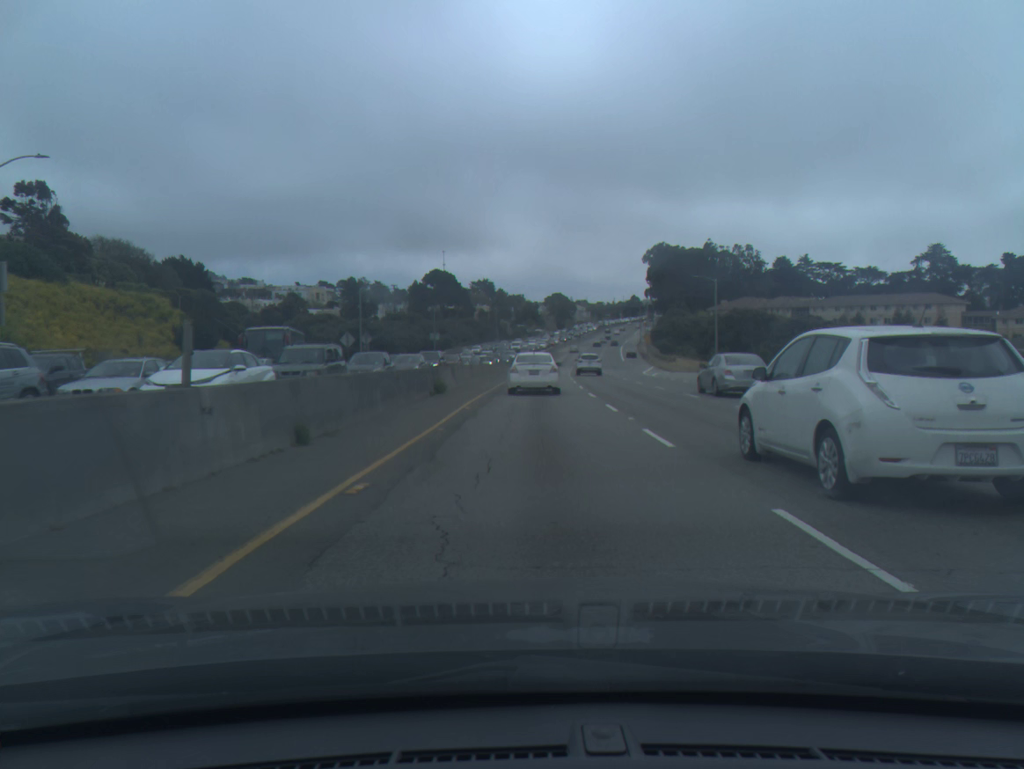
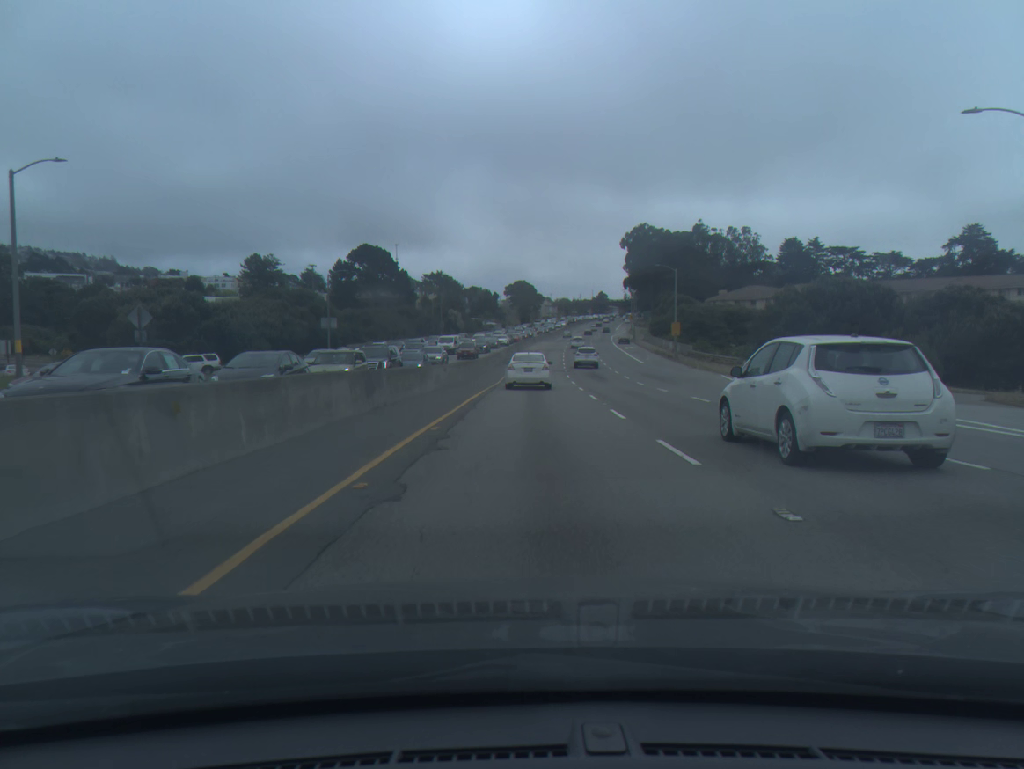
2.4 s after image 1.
(+1.4, +54.2) m; +3°
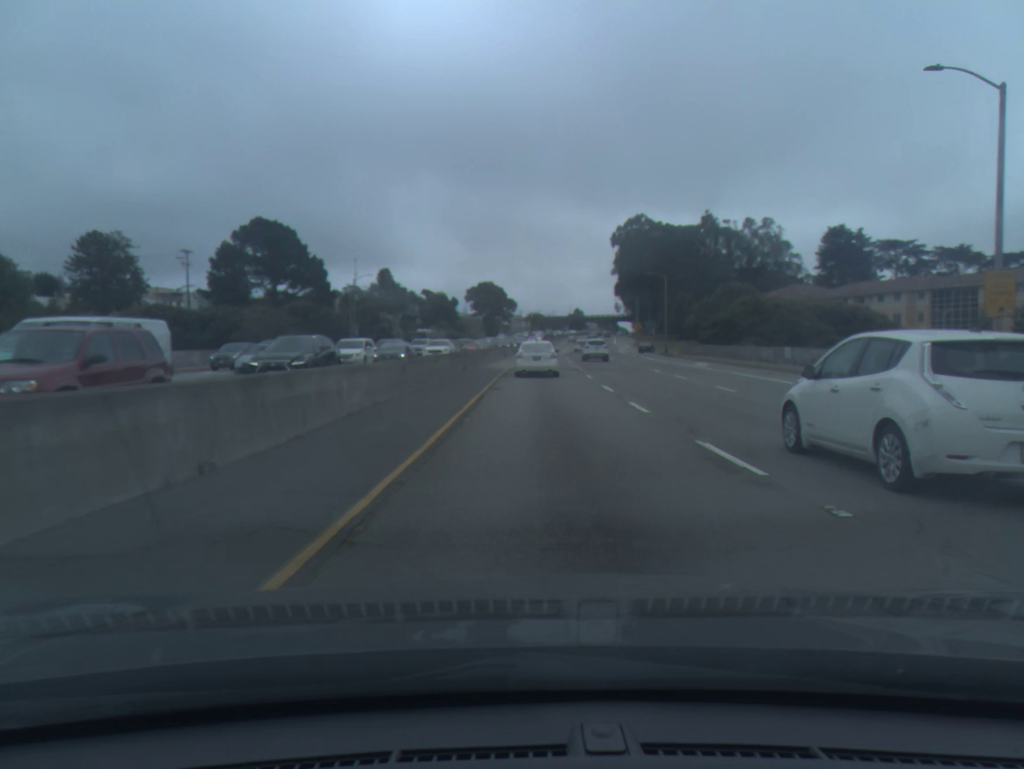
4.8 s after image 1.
(+1.0, +59.4) m; +2°
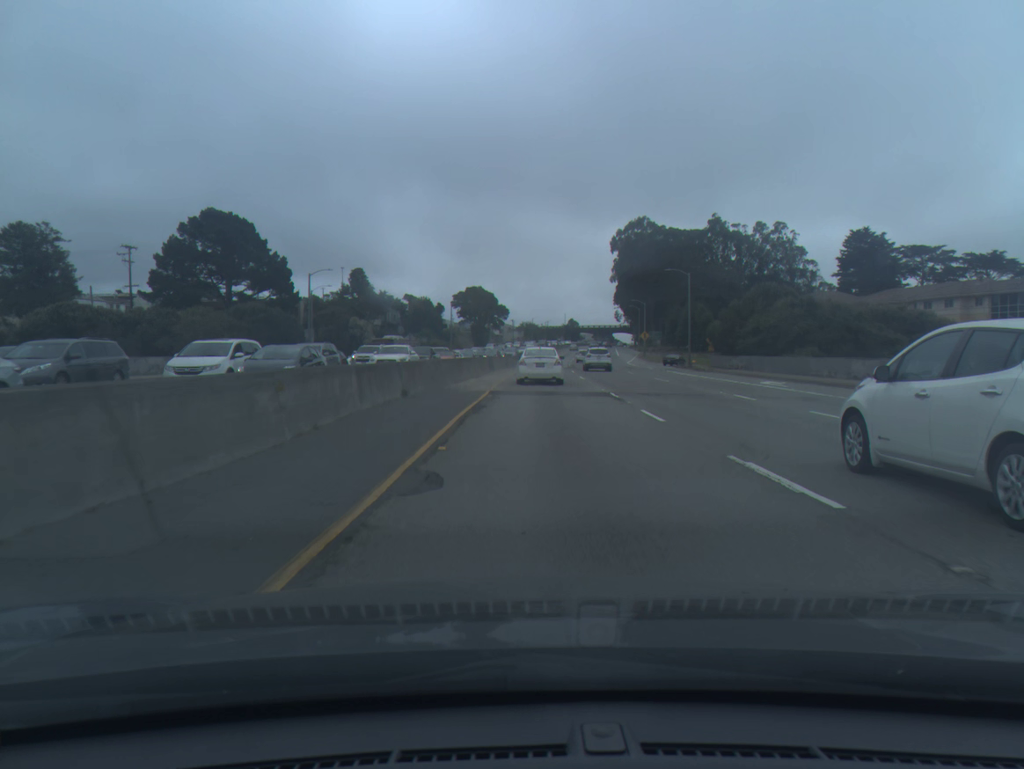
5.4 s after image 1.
(+0.1, +16.3) m; 0°
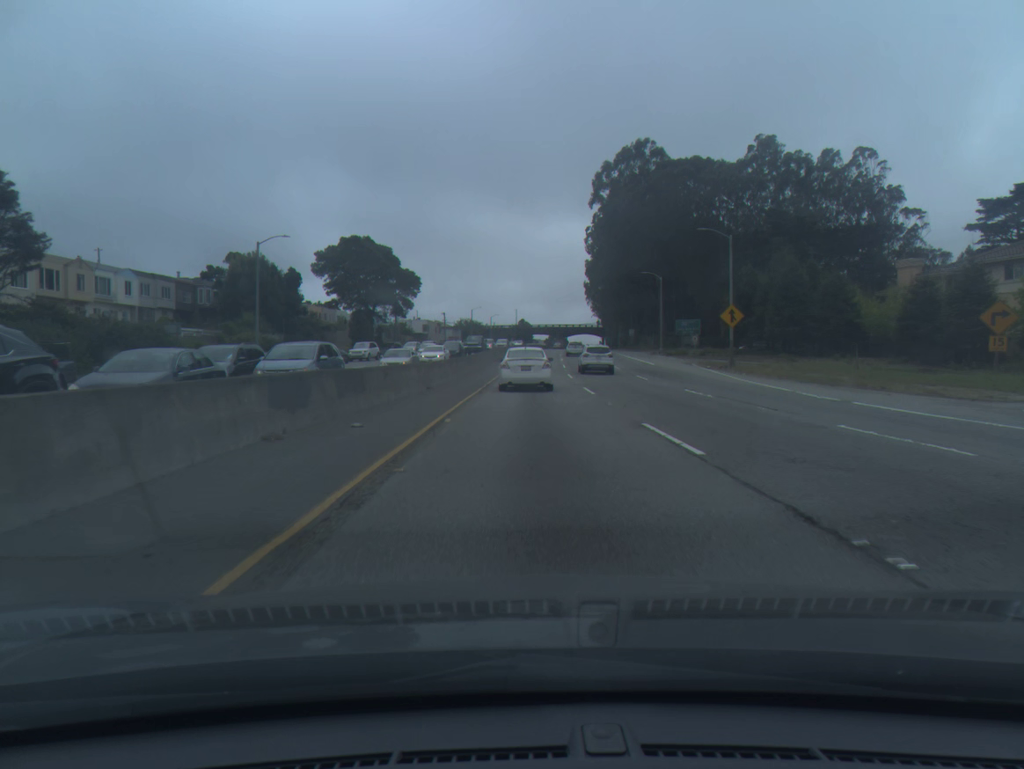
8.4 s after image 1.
(+2.9, +79.9) m; +4°
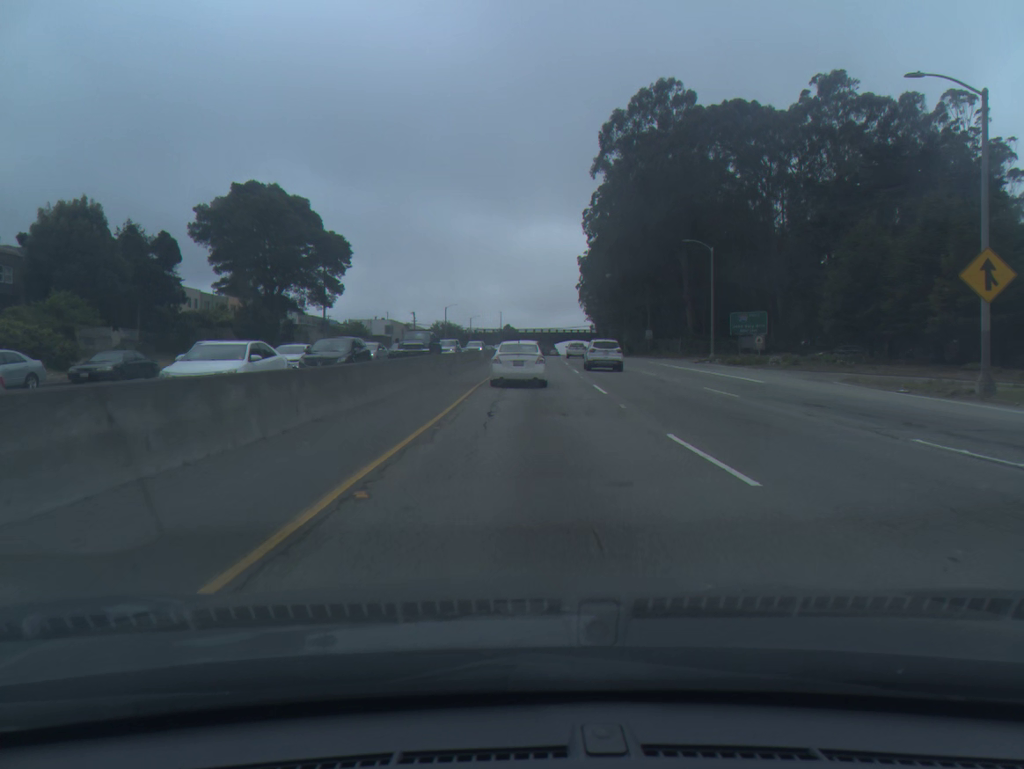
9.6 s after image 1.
(+0.3, +31.3) m; +1°
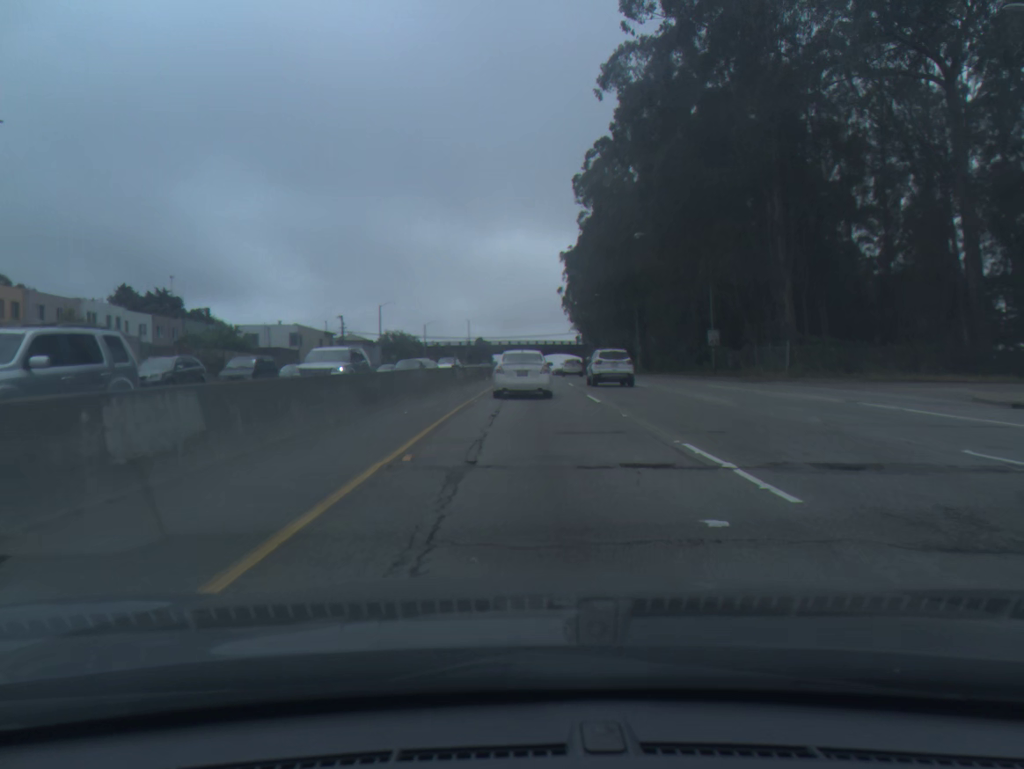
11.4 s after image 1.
(+0.8, +45.7) m; +2°
